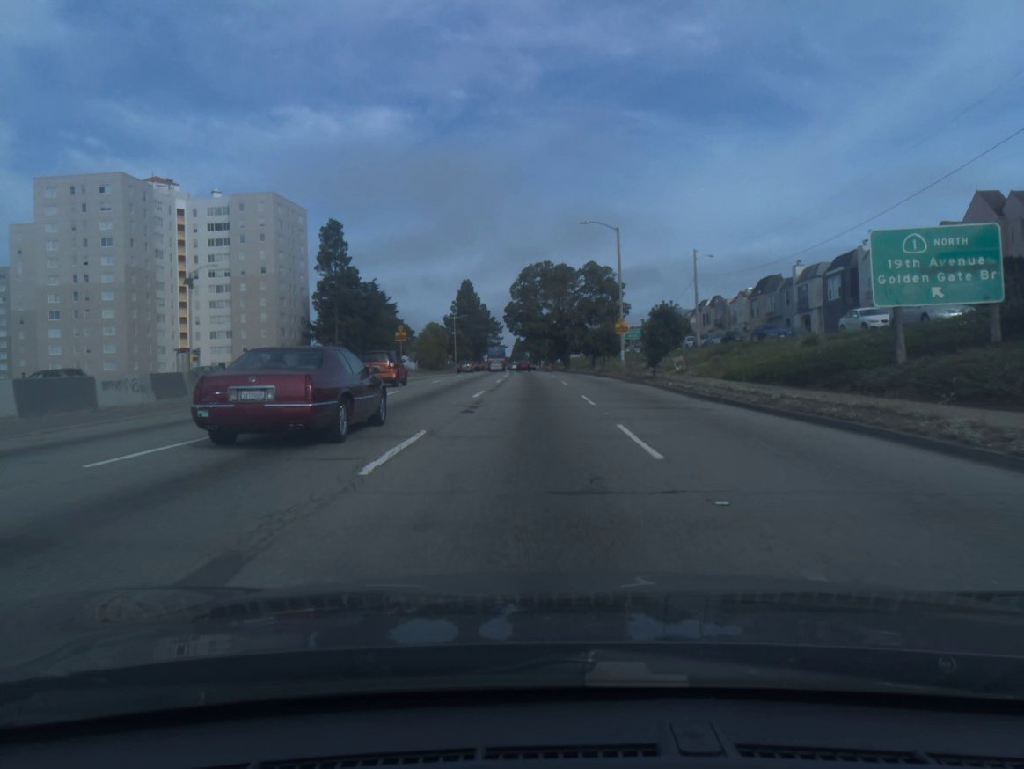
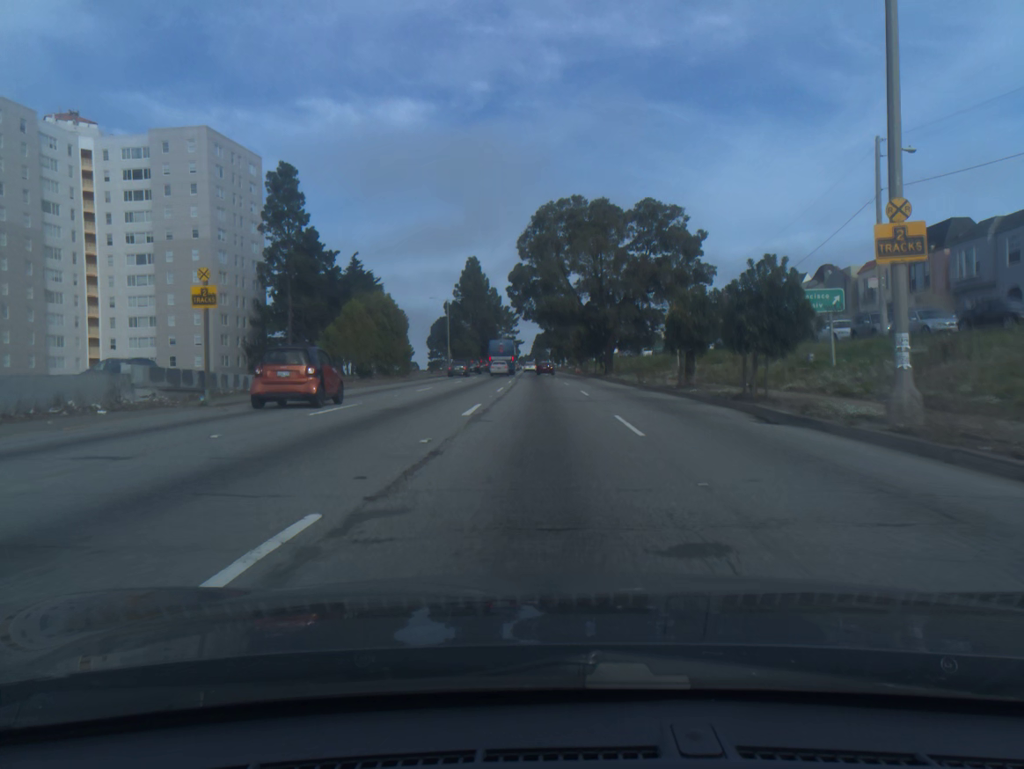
(-0.4, +36.4) m; -2°
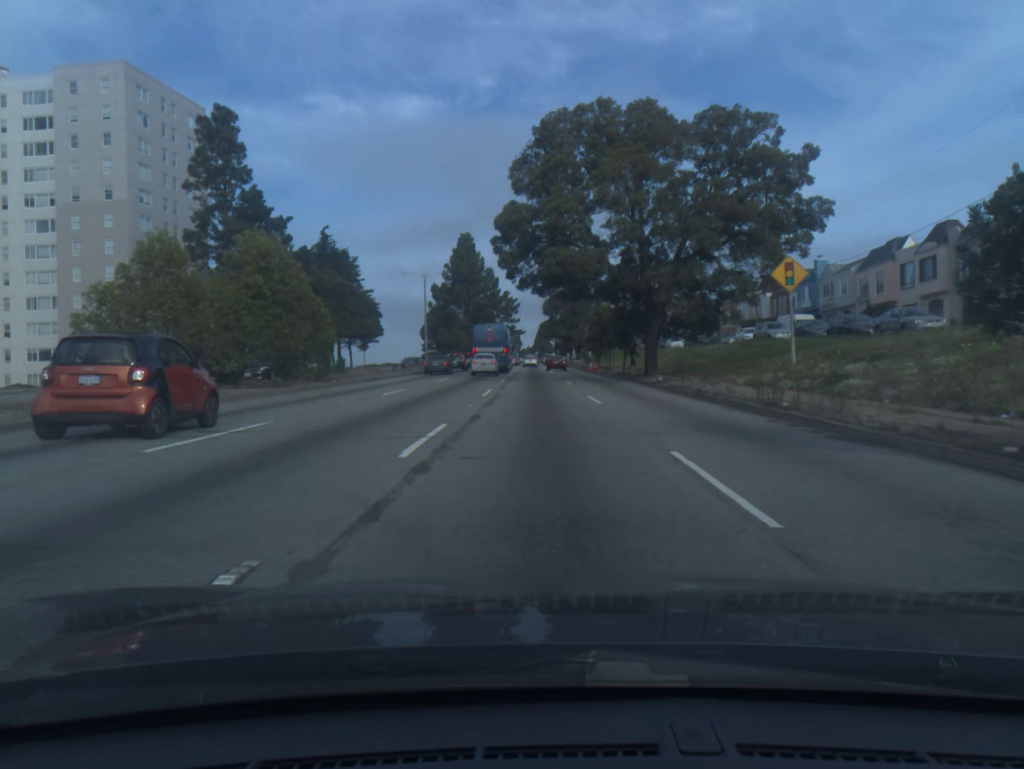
(-0.1, +21.6) m; 0°
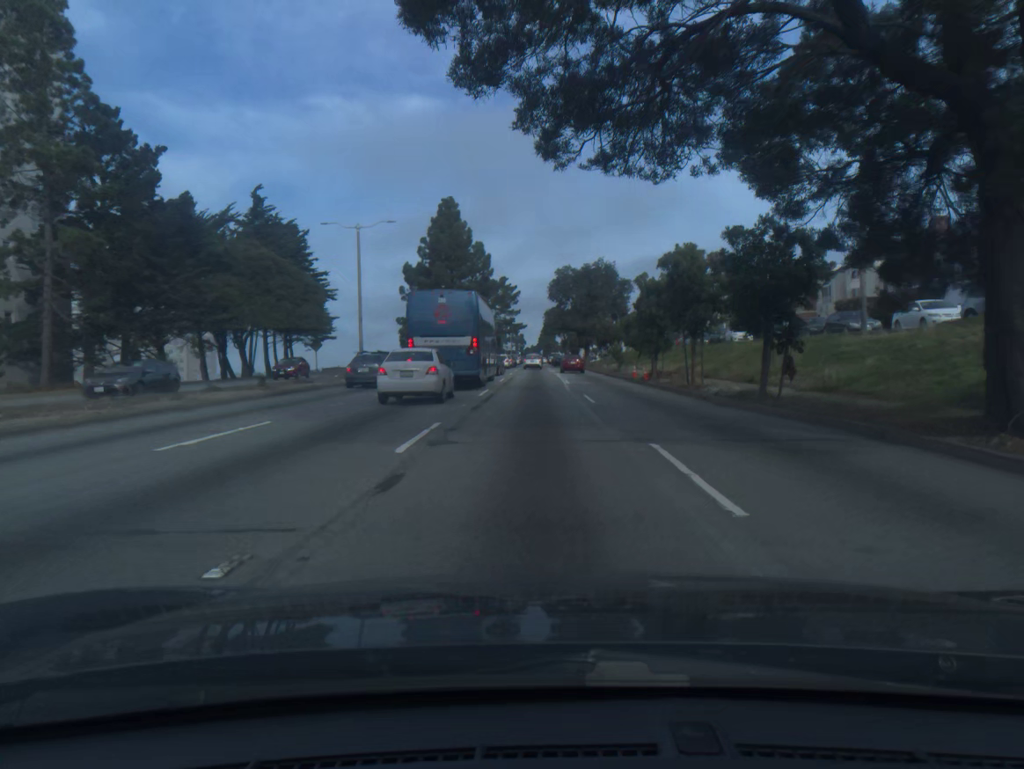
(-0.1, +29.4) m; 0°
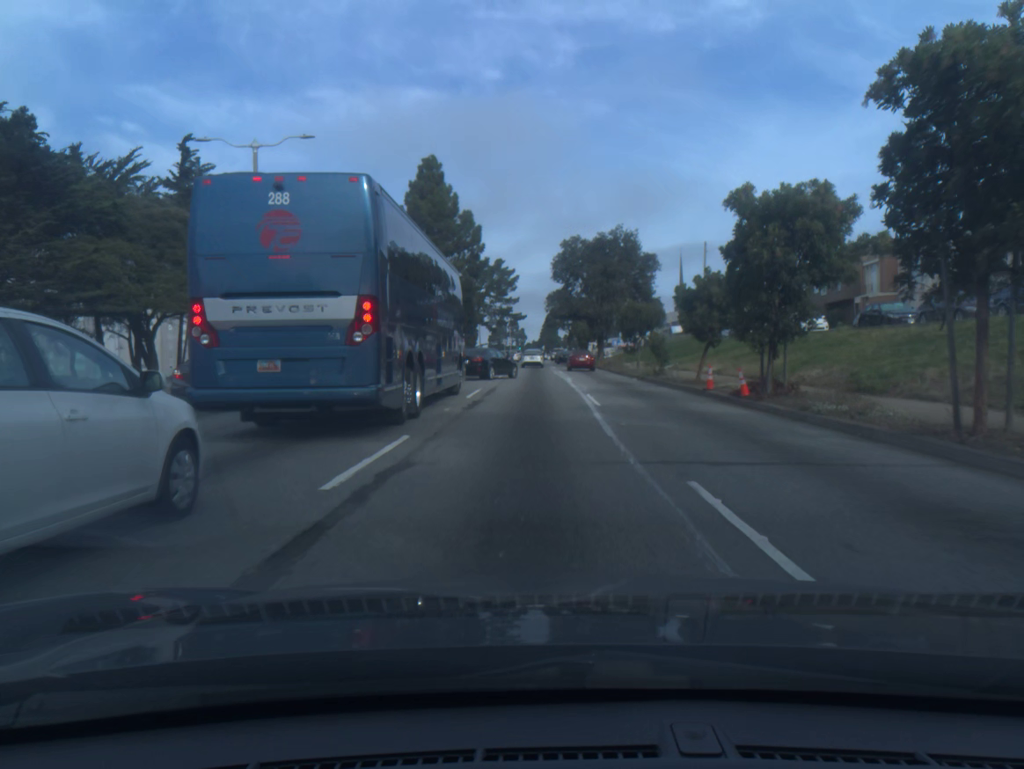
(0.0, +17.6) m; 0°
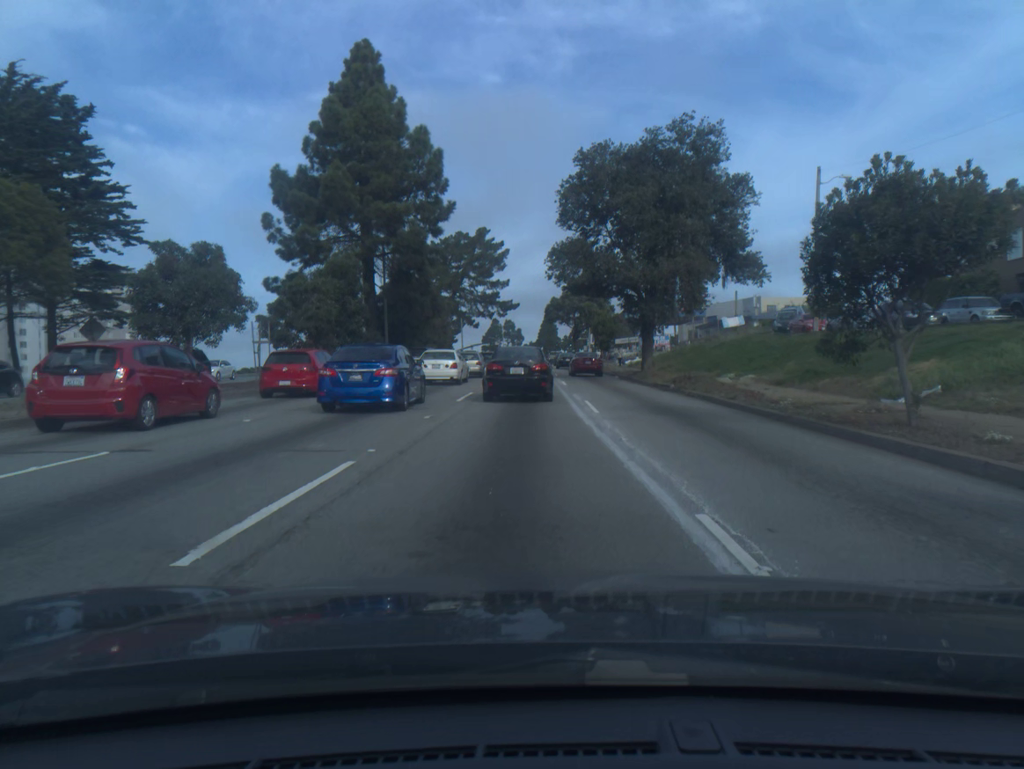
(0.0, +31.6) m; 0°
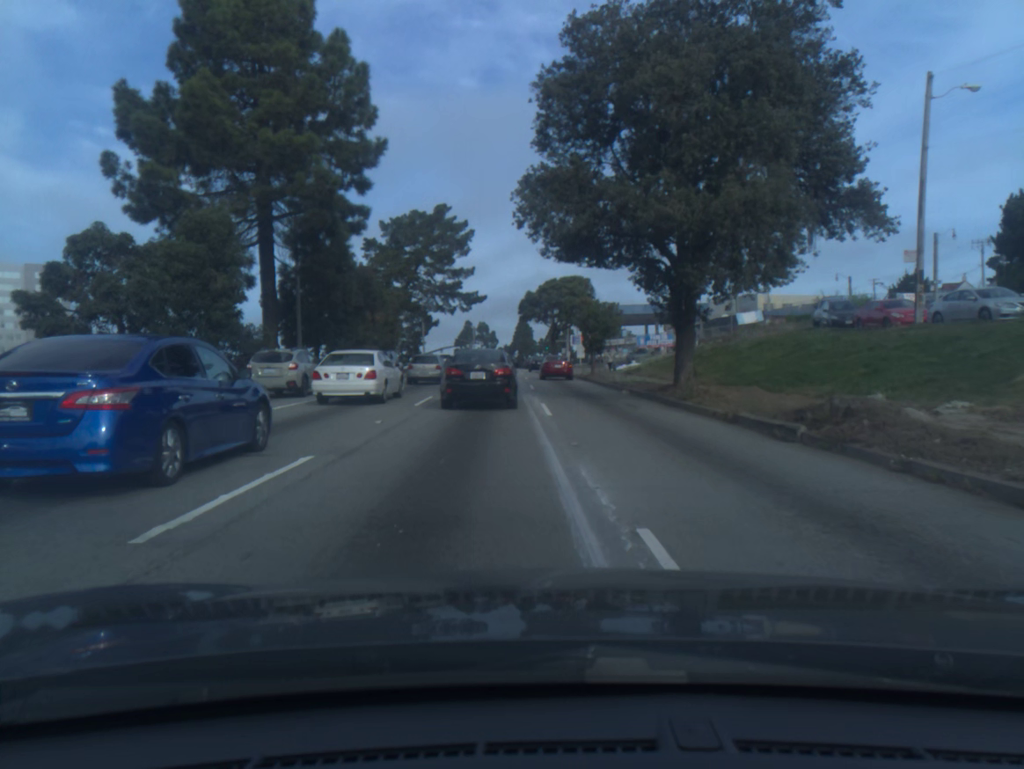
(+0.3, +15.2) m; +2°
